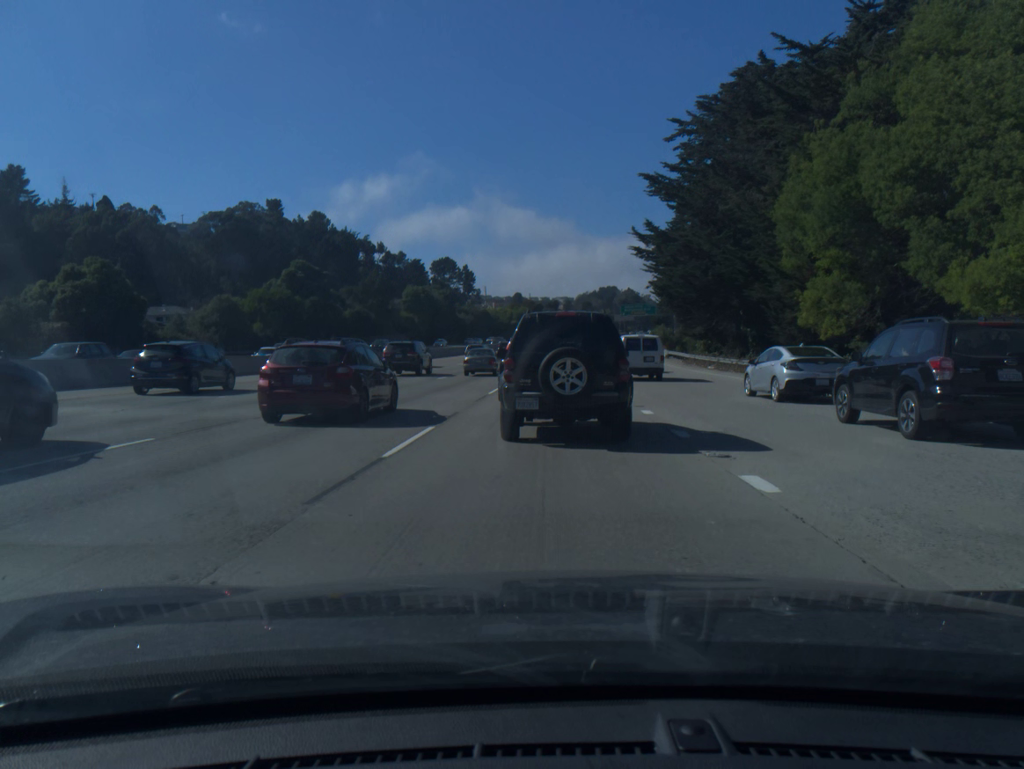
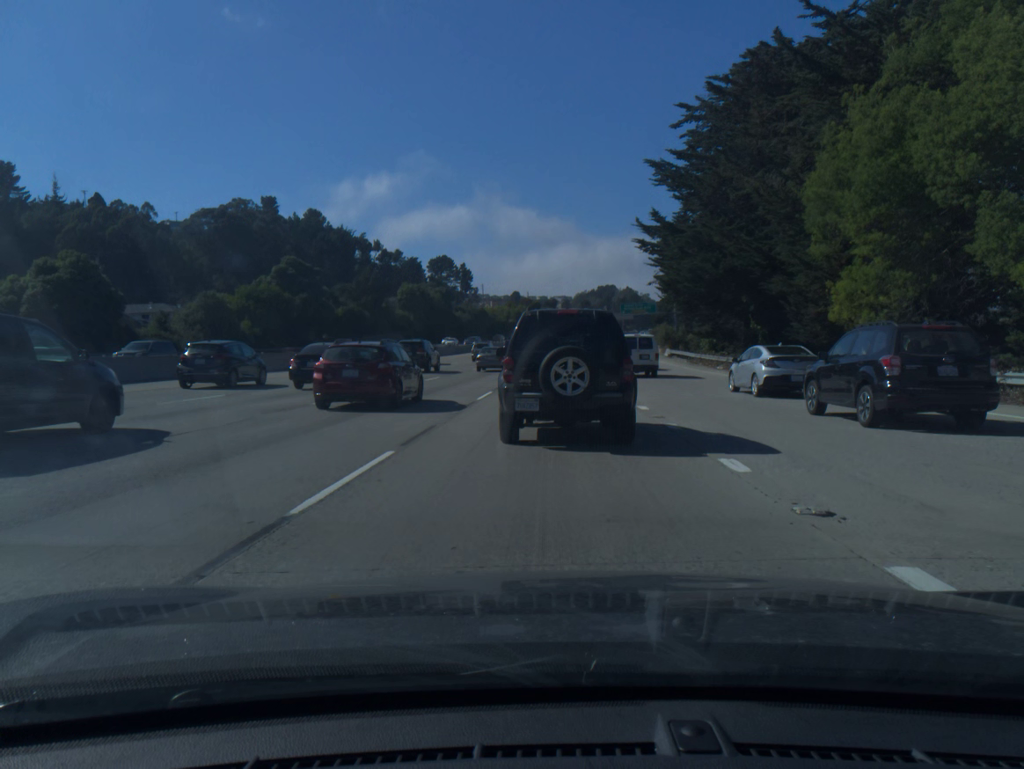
(0.0, +3.4) m; 0°
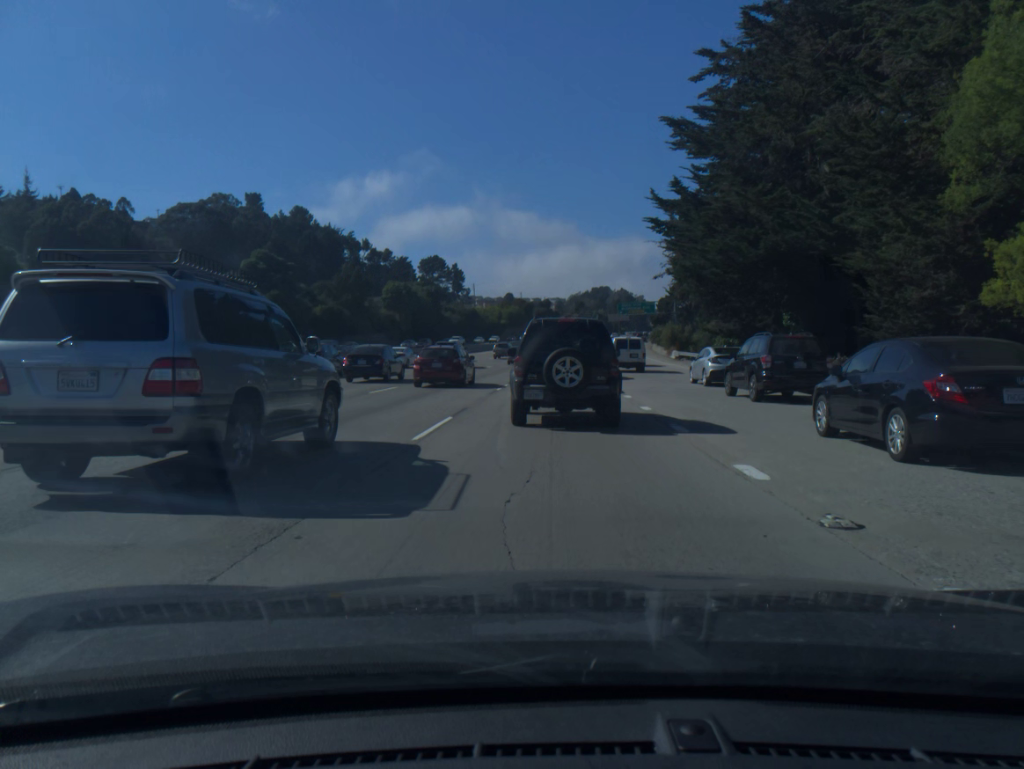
(+0.1, +9.5) m; +1°
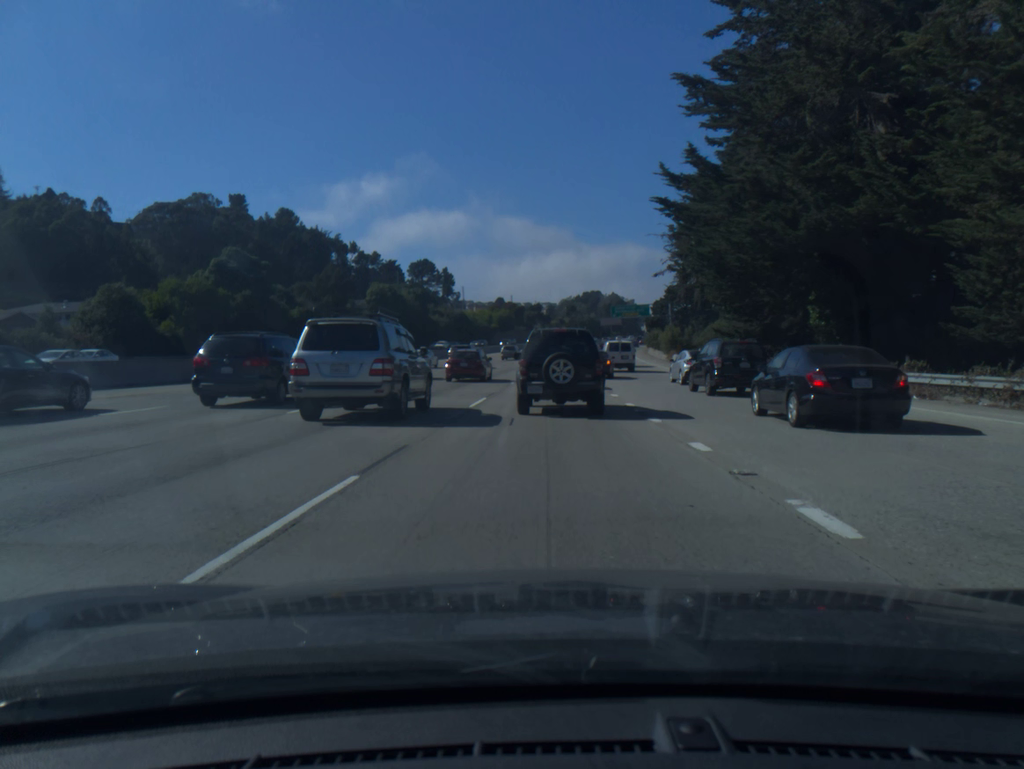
(0.0, +6.8) m; +1°
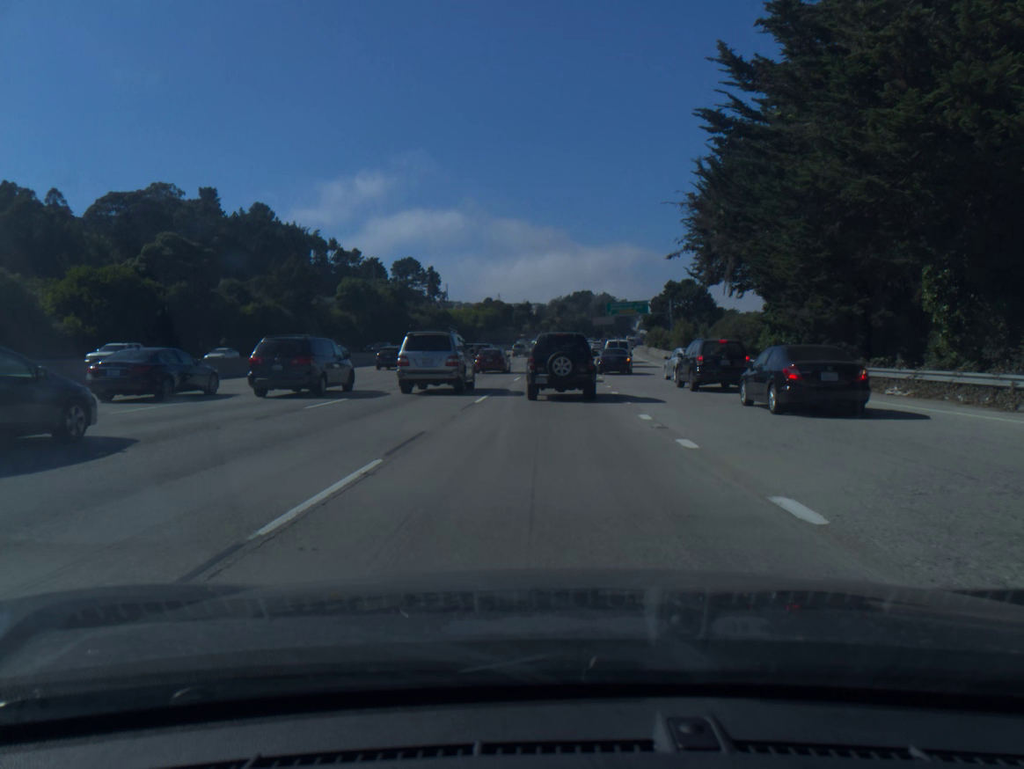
(+0.1, +13.3) m; 0°
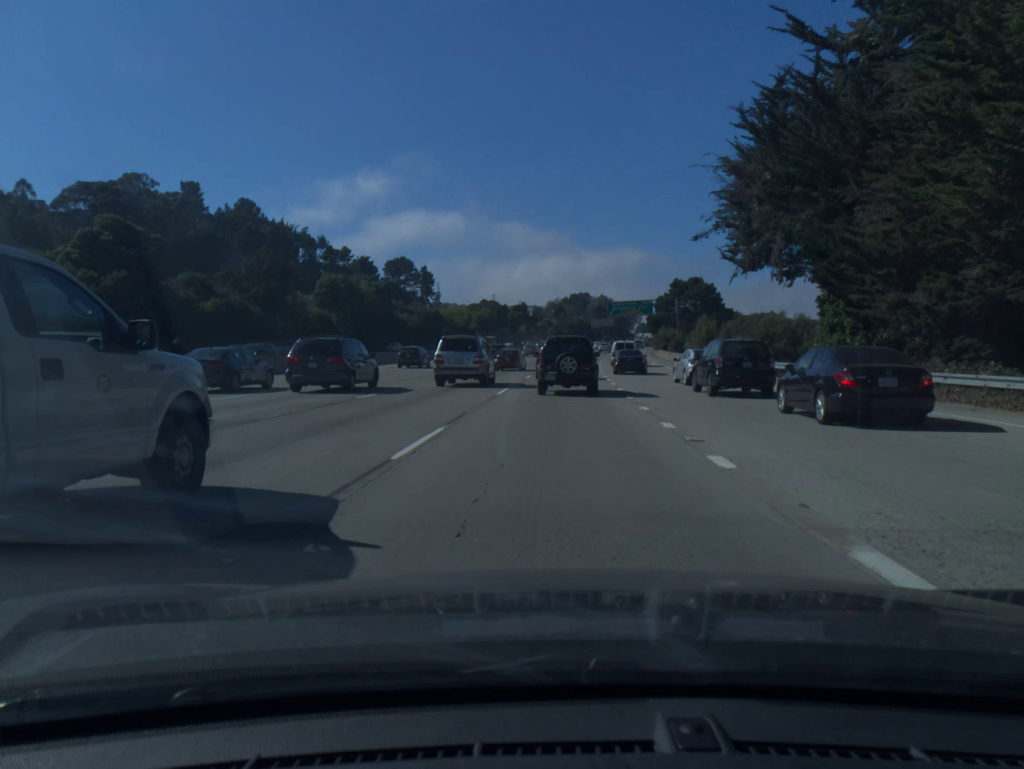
(0.0, +10.7) m; 0°
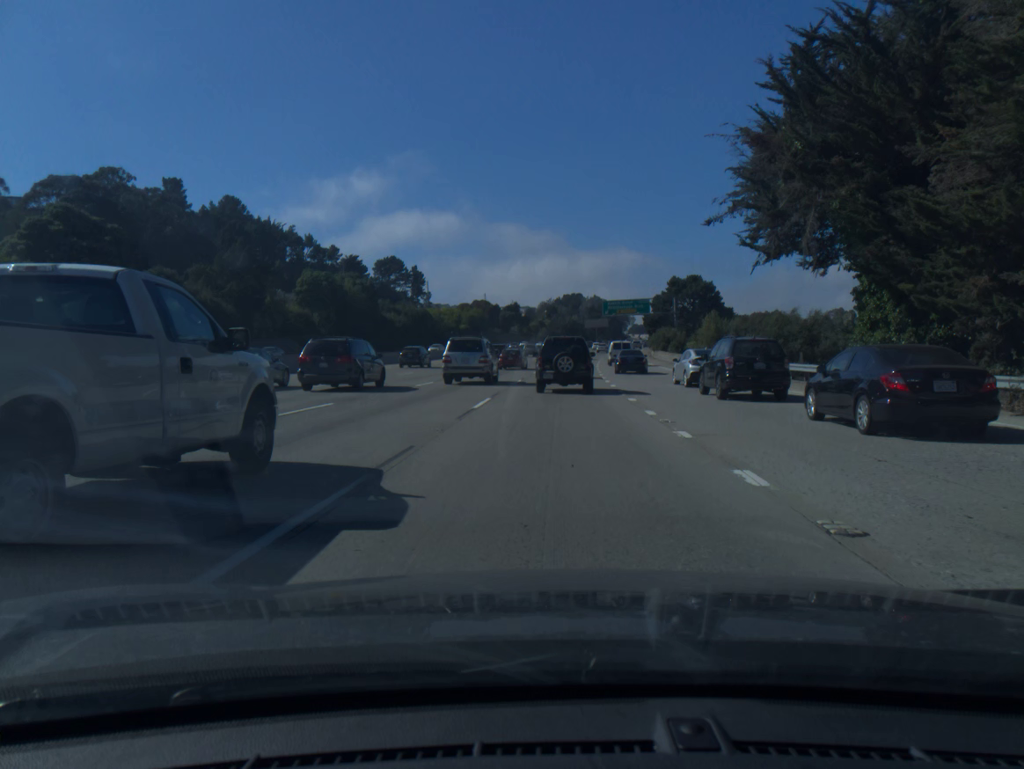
(0.0, +5.8) m; +1°
